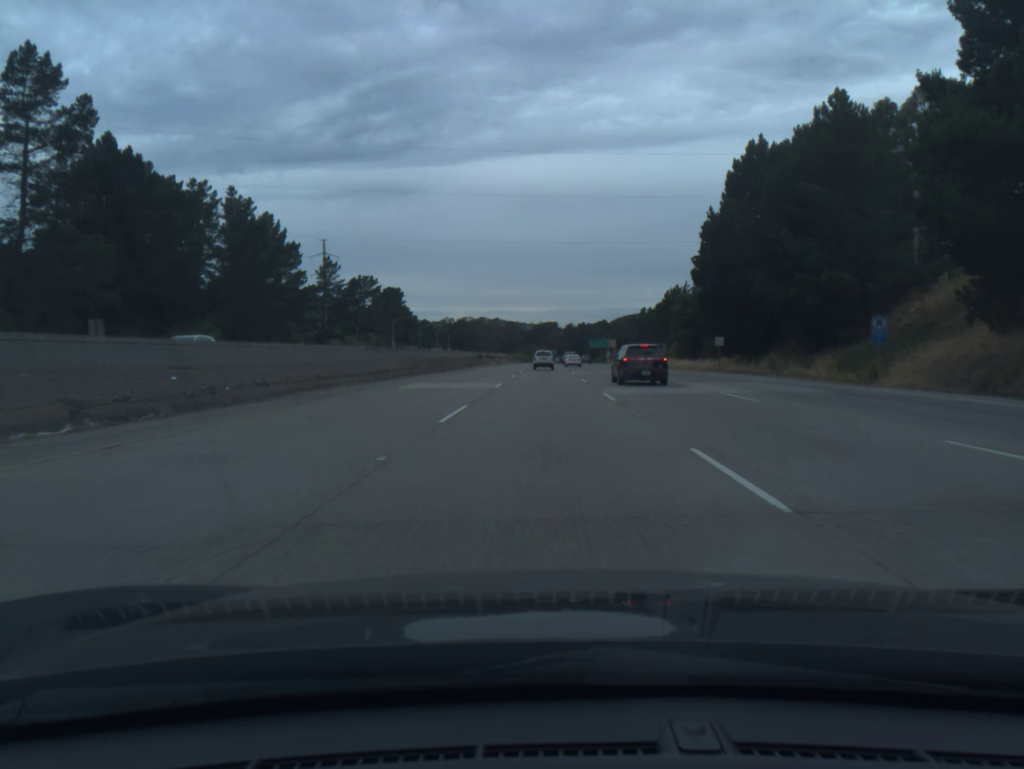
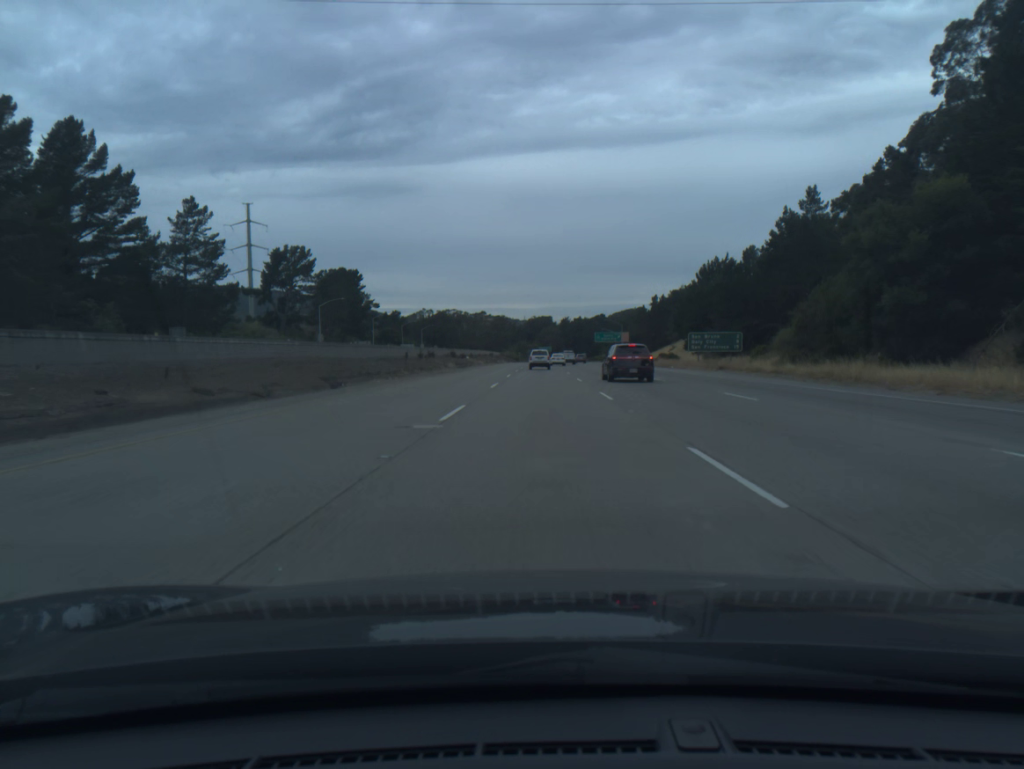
(+0.3, +58.6) m; +1°
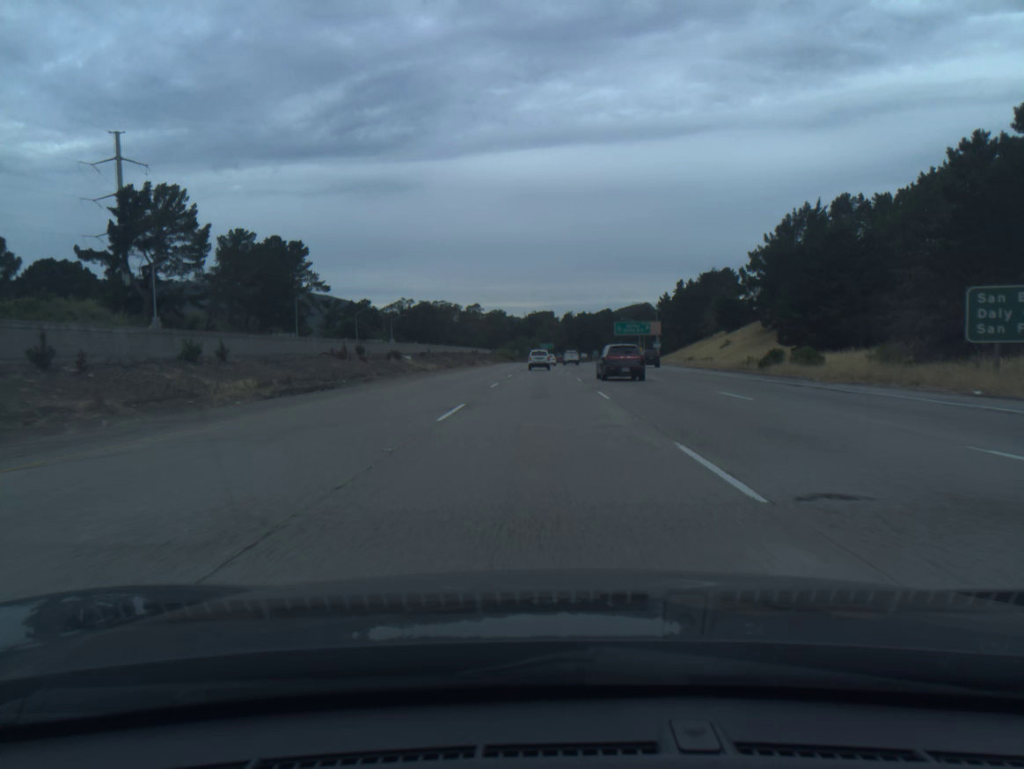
(+0.1, +58.2) m; 0°
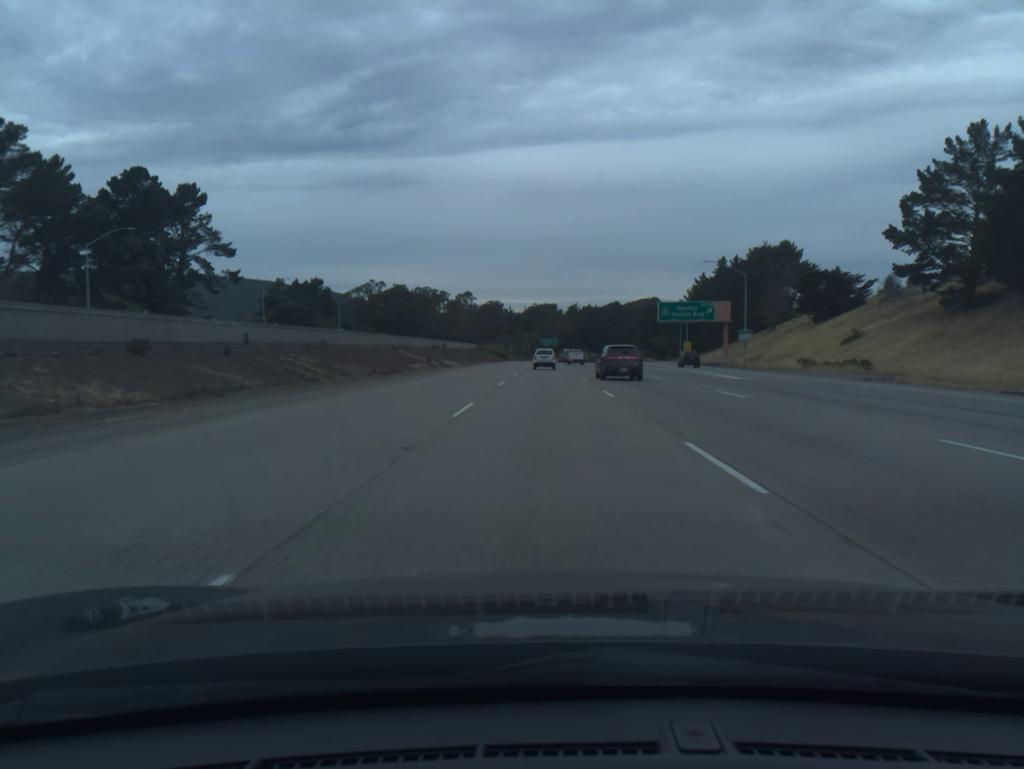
(-0.2, +57.9) m; 0°
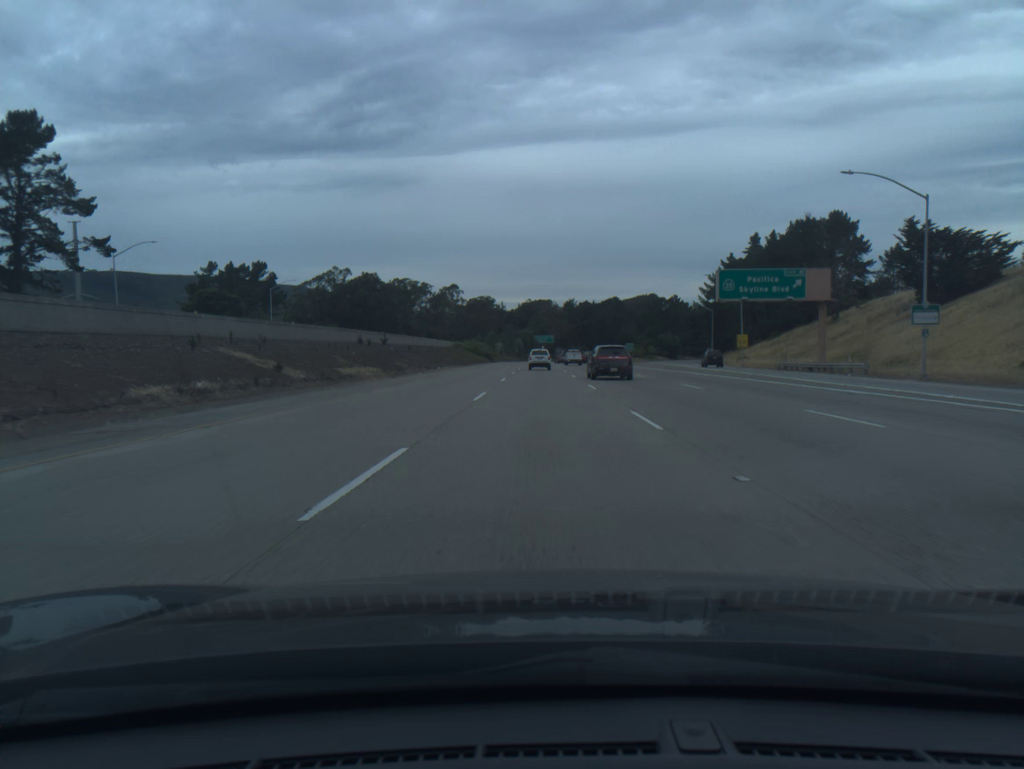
(+0.1, +38.4) m; 0°
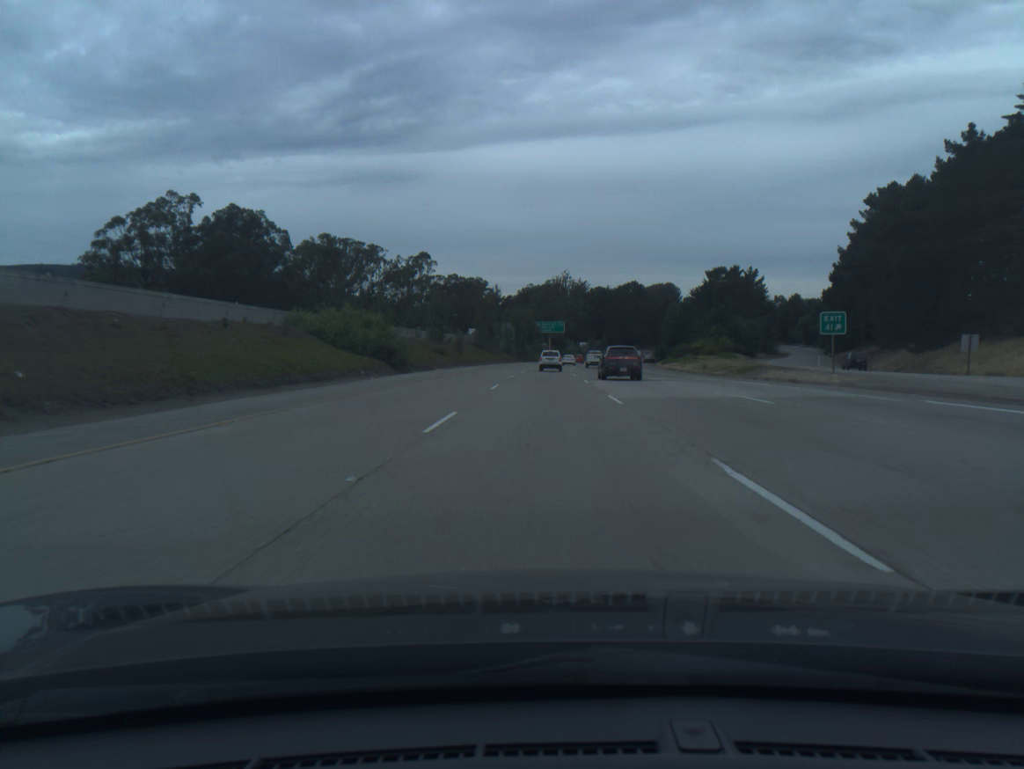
(-0.2, +95.8) m; 0°
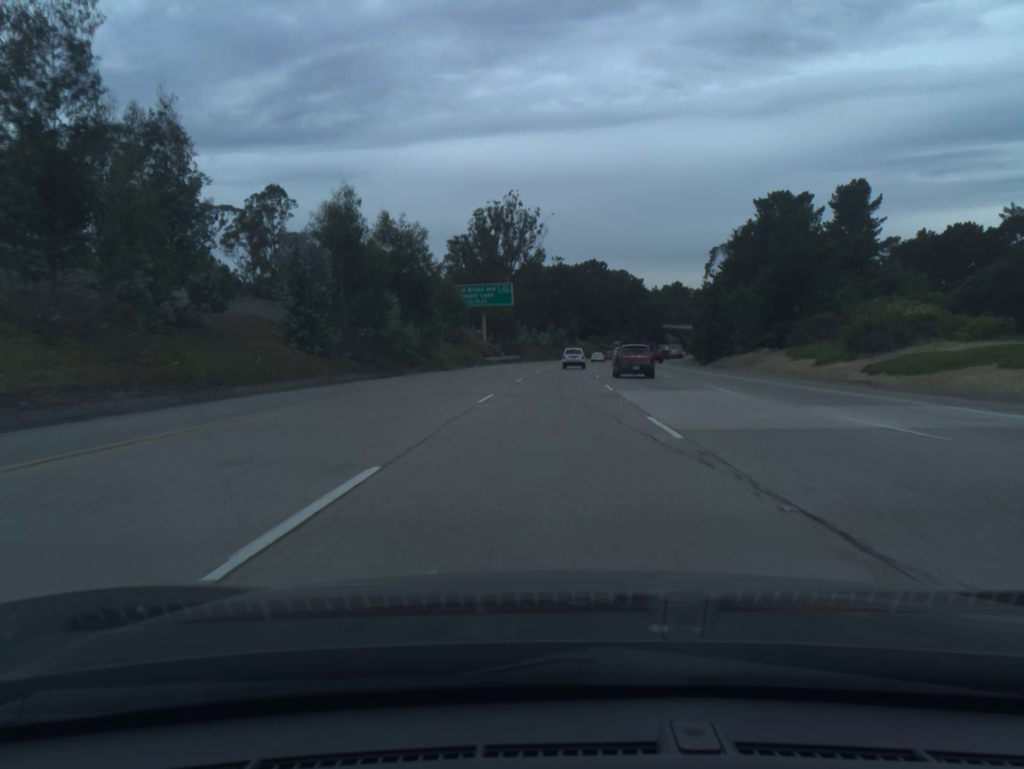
(+2.2, +95.4) m; +4°
